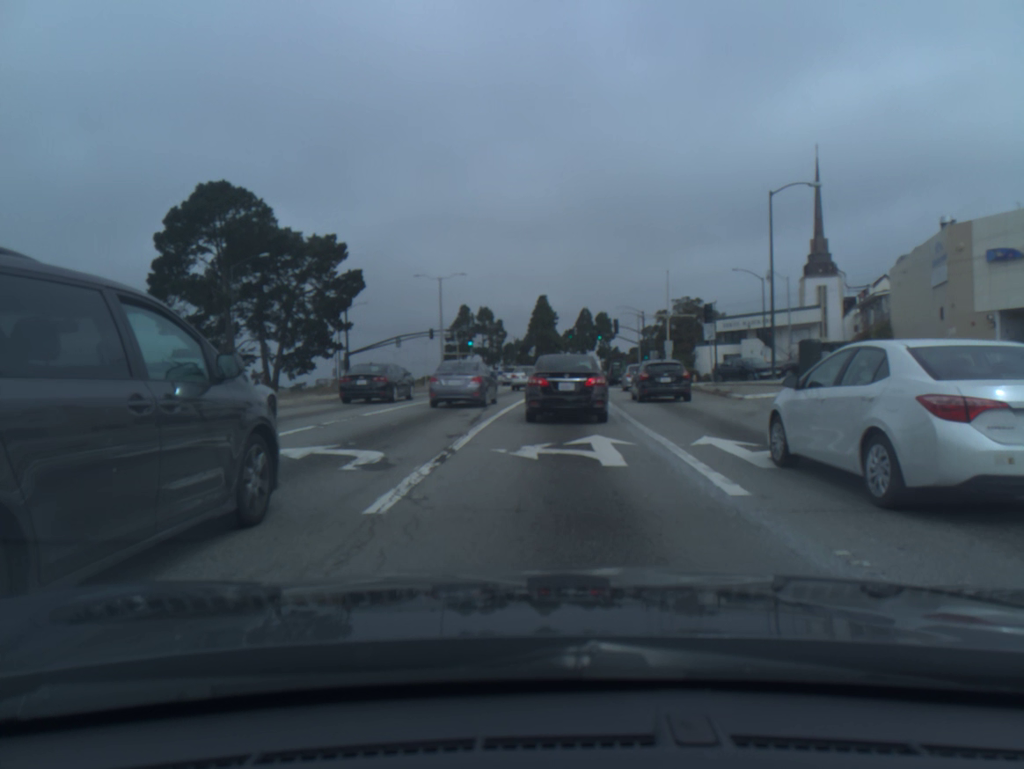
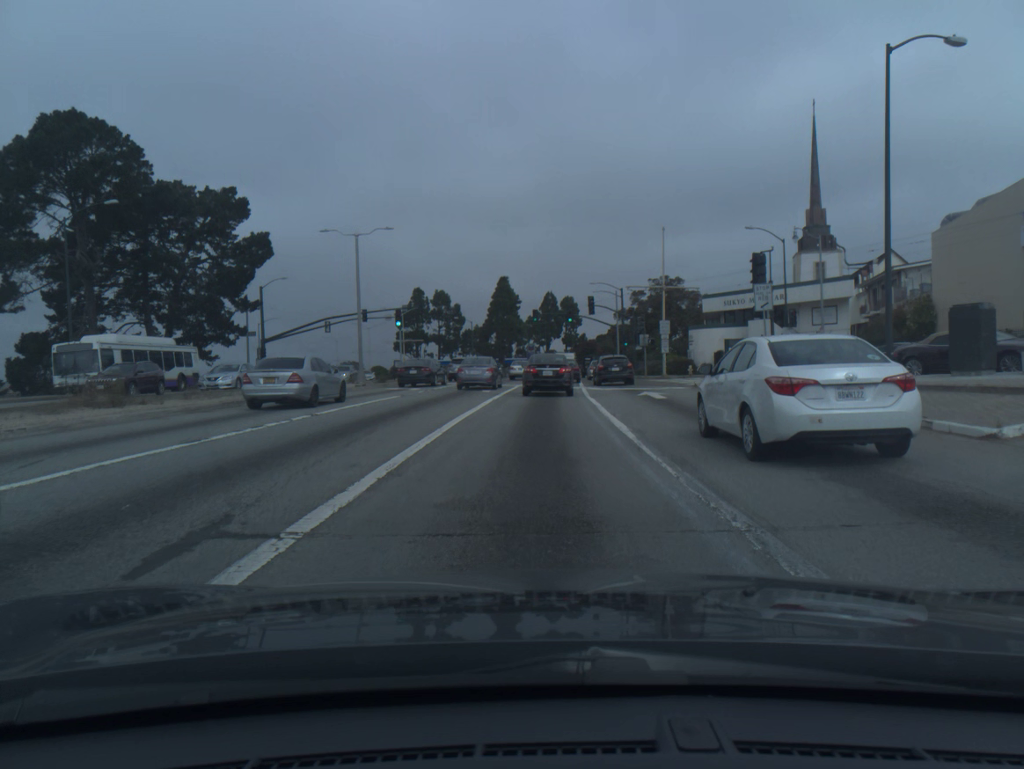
(+0.5, +16.4) m; +3°
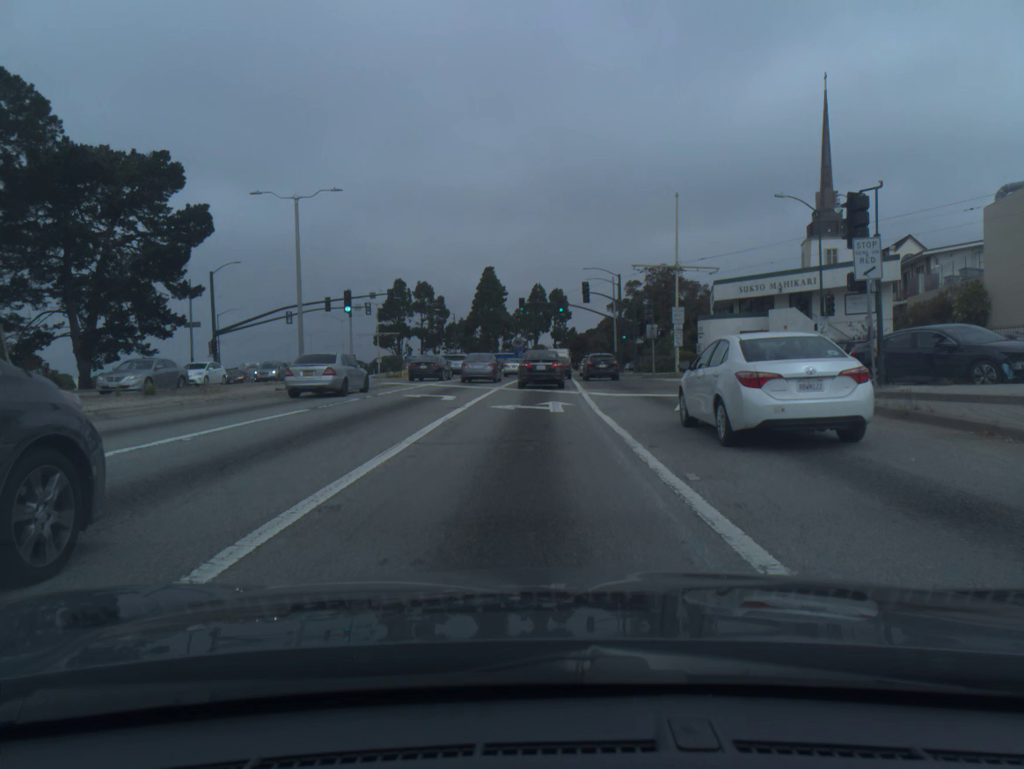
(0.0, +9.3) m; +1°
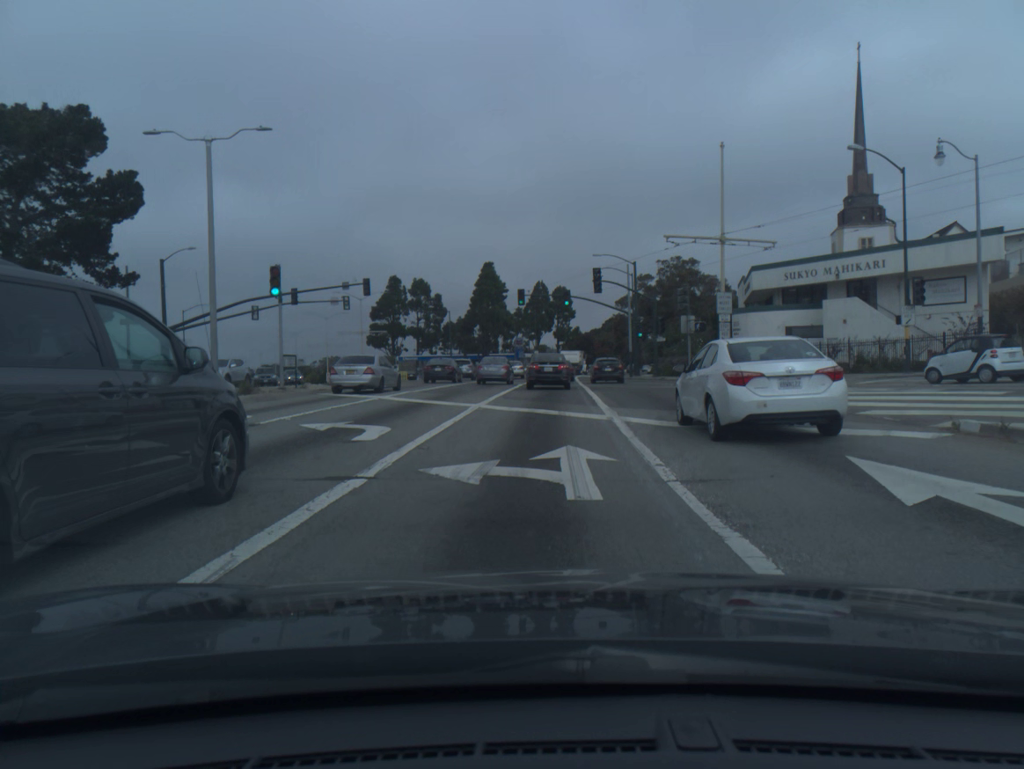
(0.0, +10.4) m; 0°
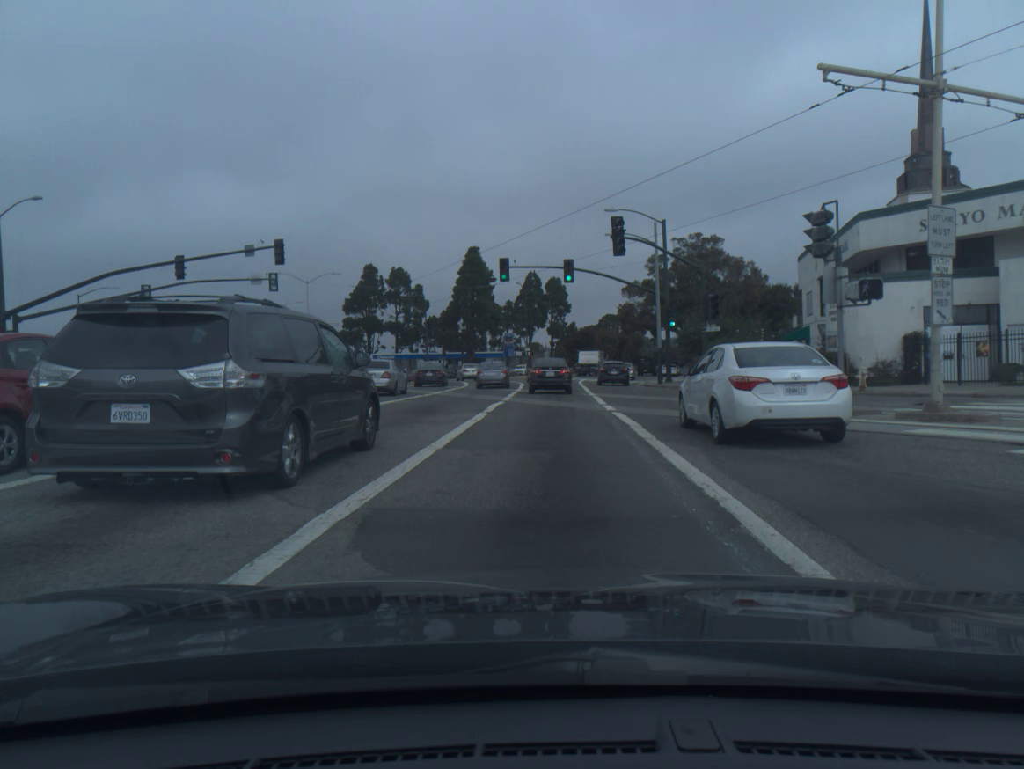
(+0.1, +18.3) m; +1°
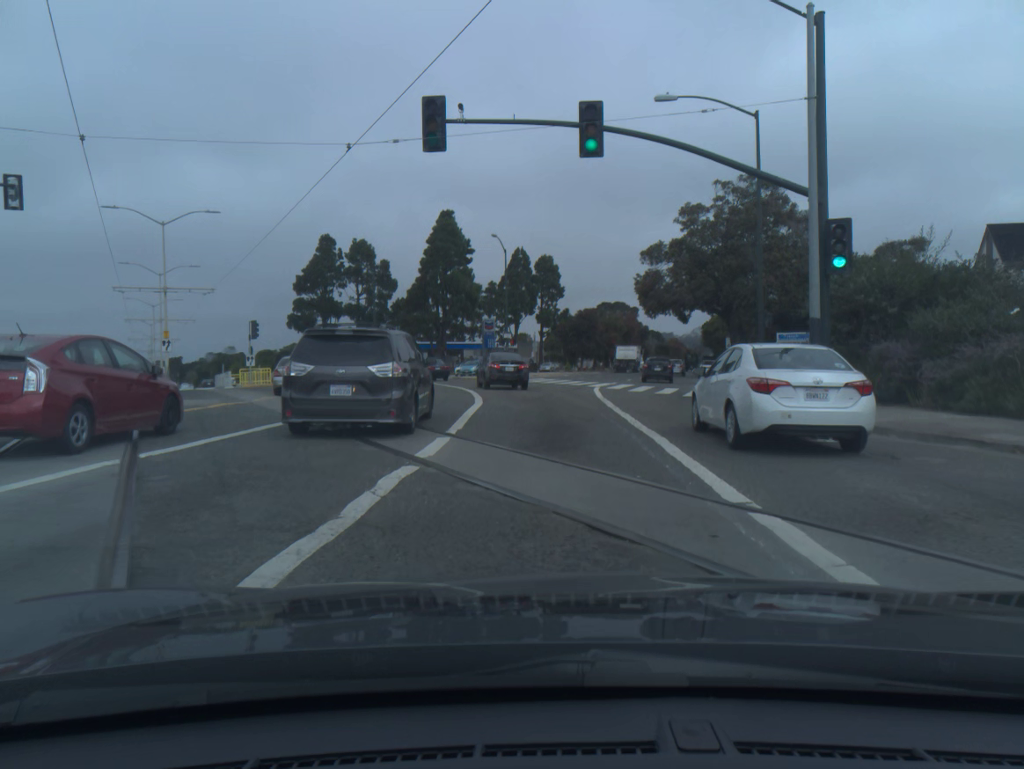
(+0.1, +26.4) m; 0°
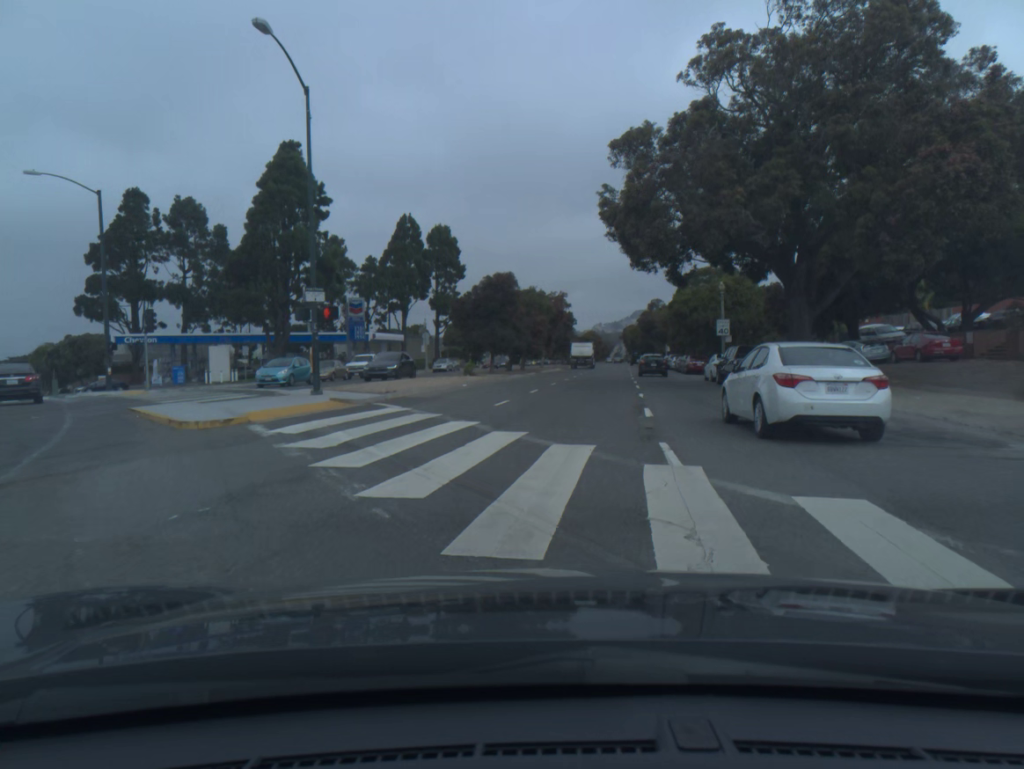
(+1.3, +34.9) m; +7°
